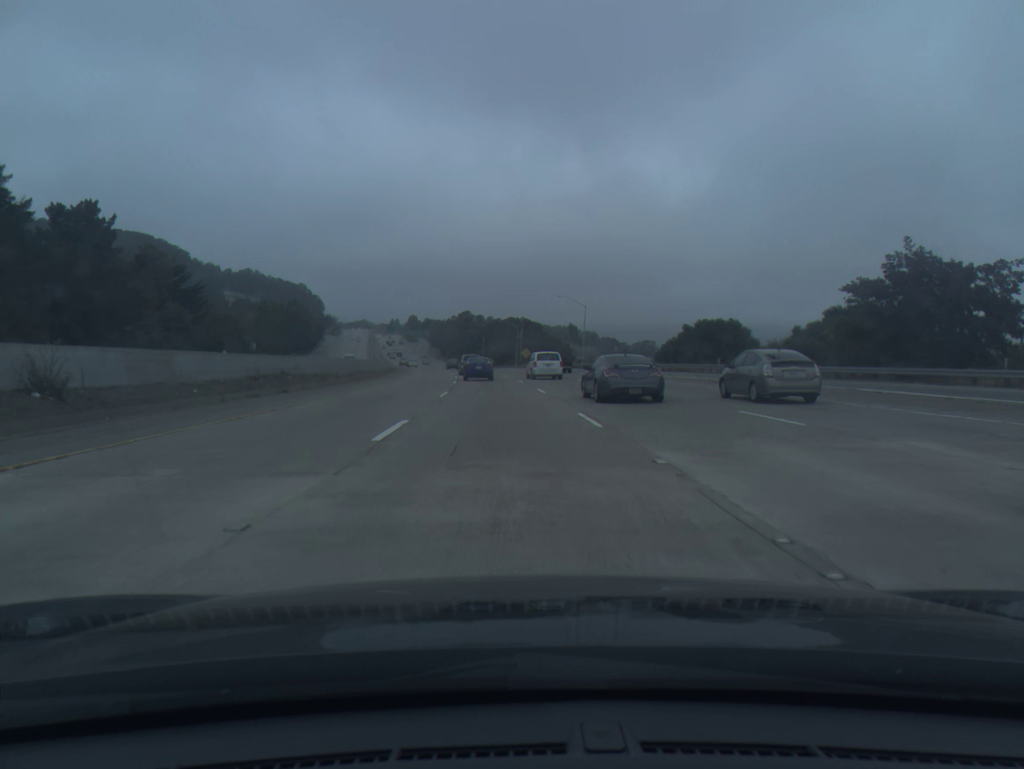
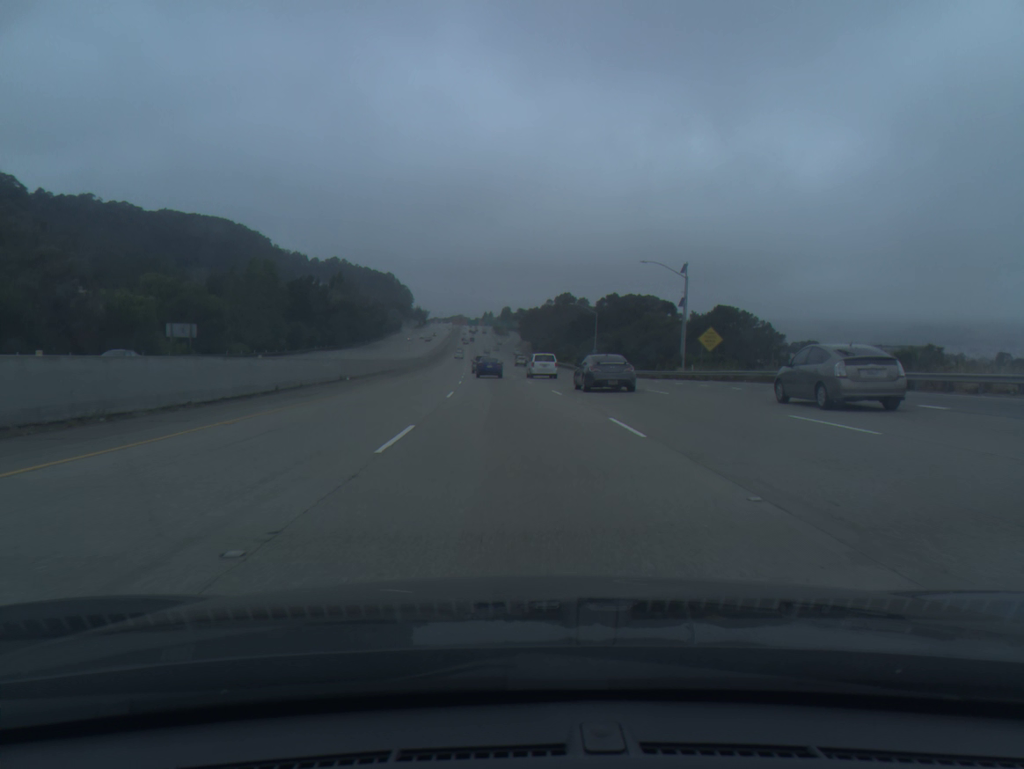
(-6.0, +89.2) m; -7°
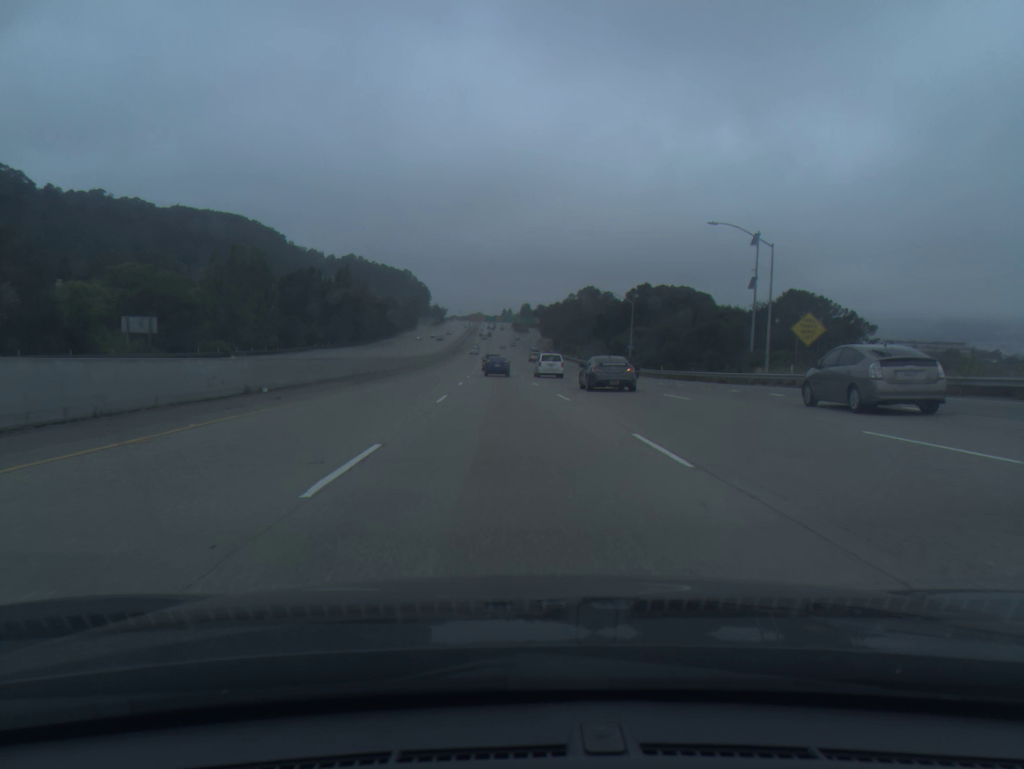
(-0.2, +18.0) m; -1°
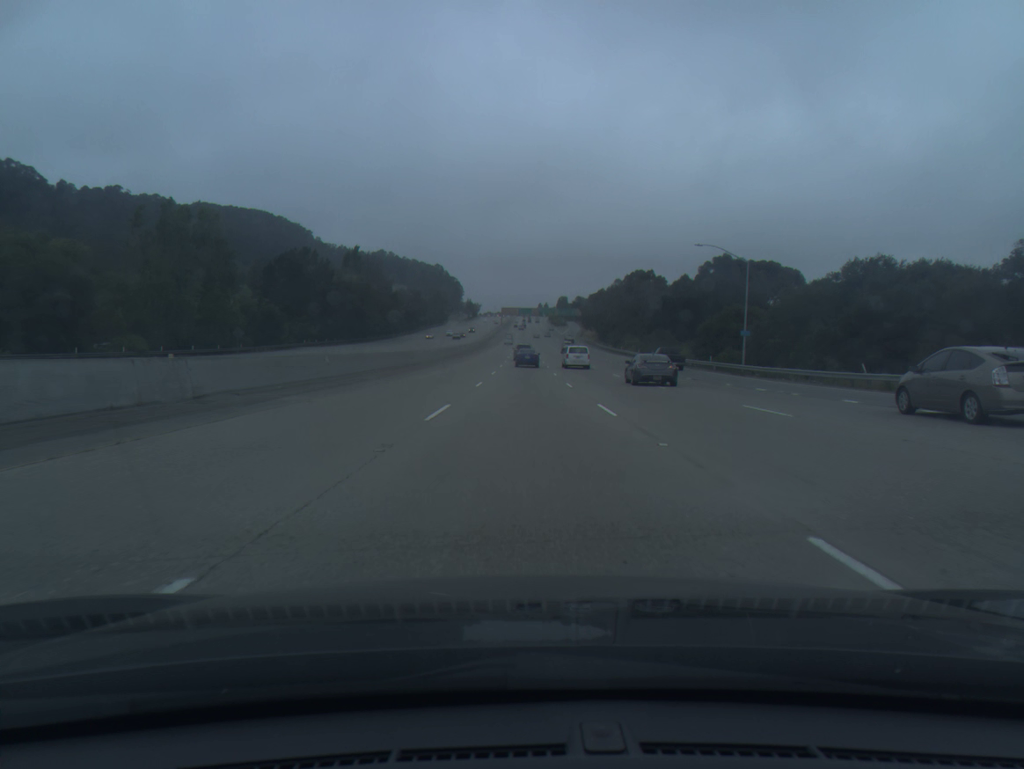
(-0.9, +36.0) m; -3°
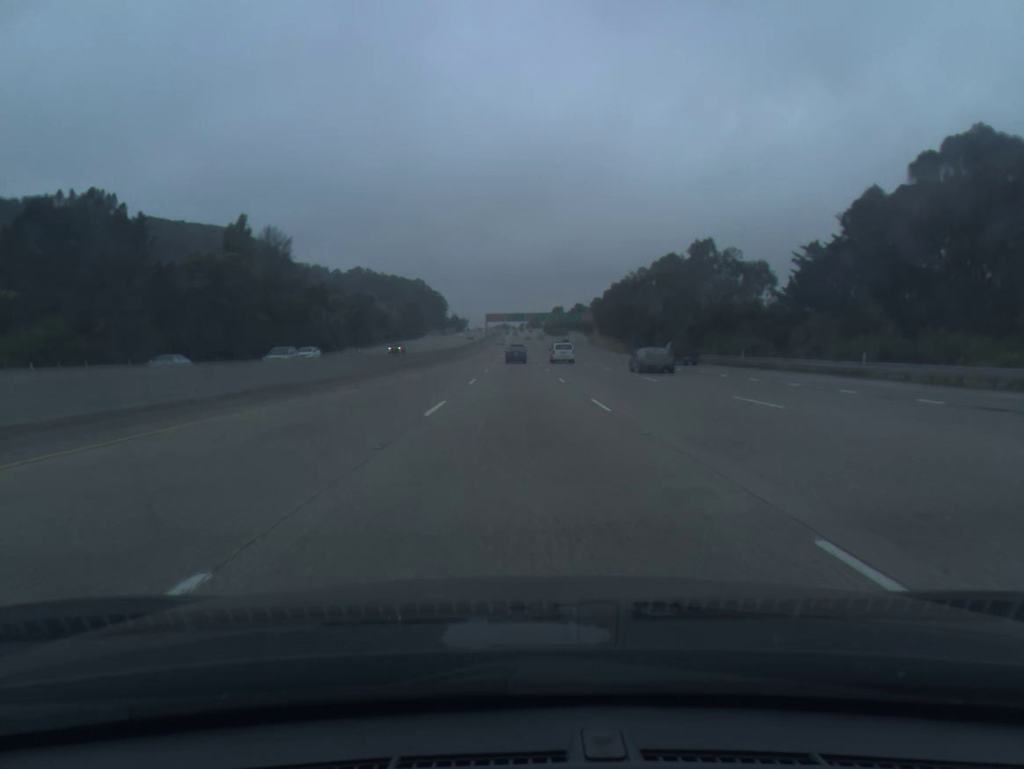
(+0.3, +72.9) m; +1°
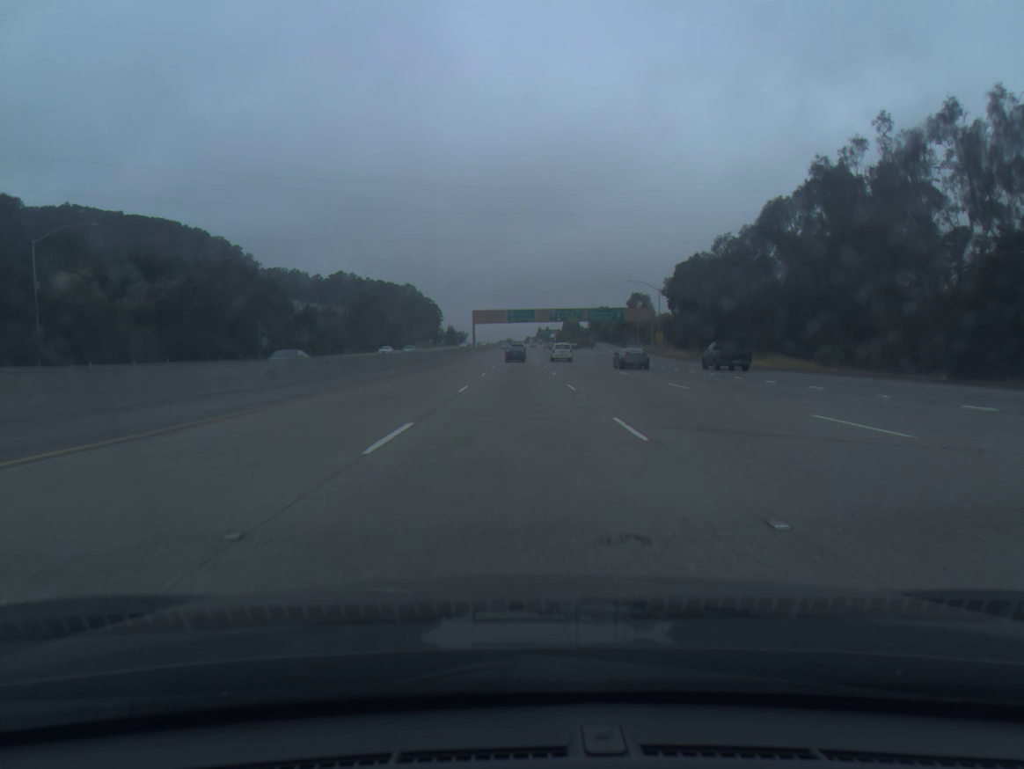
(-0.4, +92.8) m; 0°
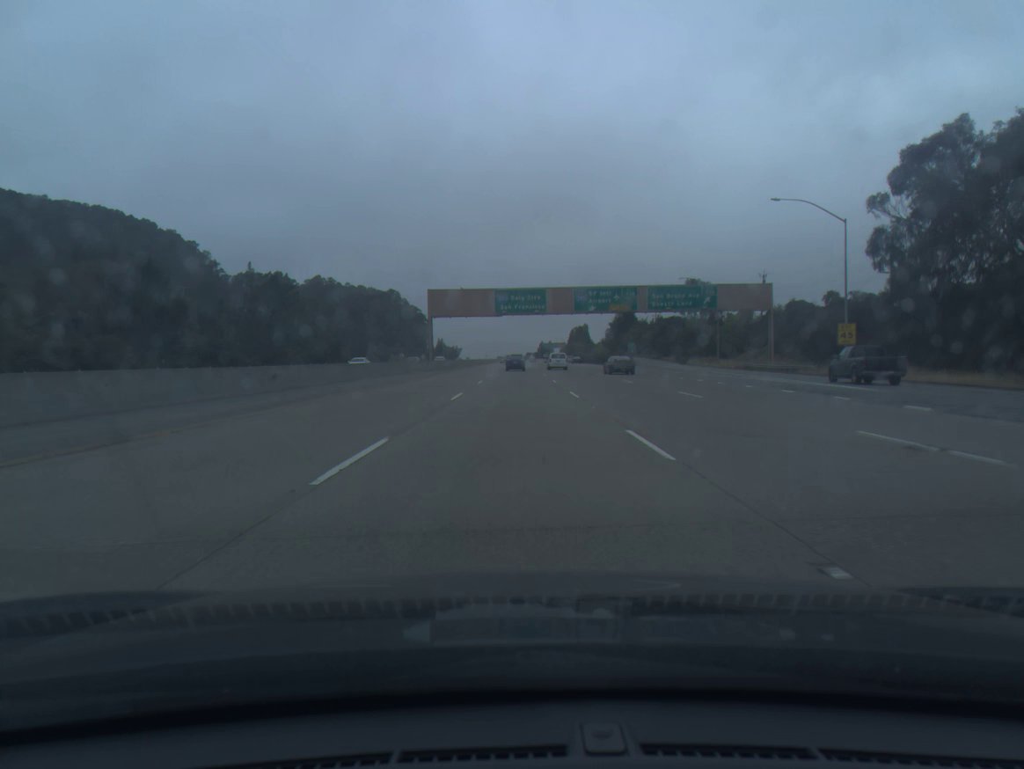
(0.0, +74.9) m; 0°
